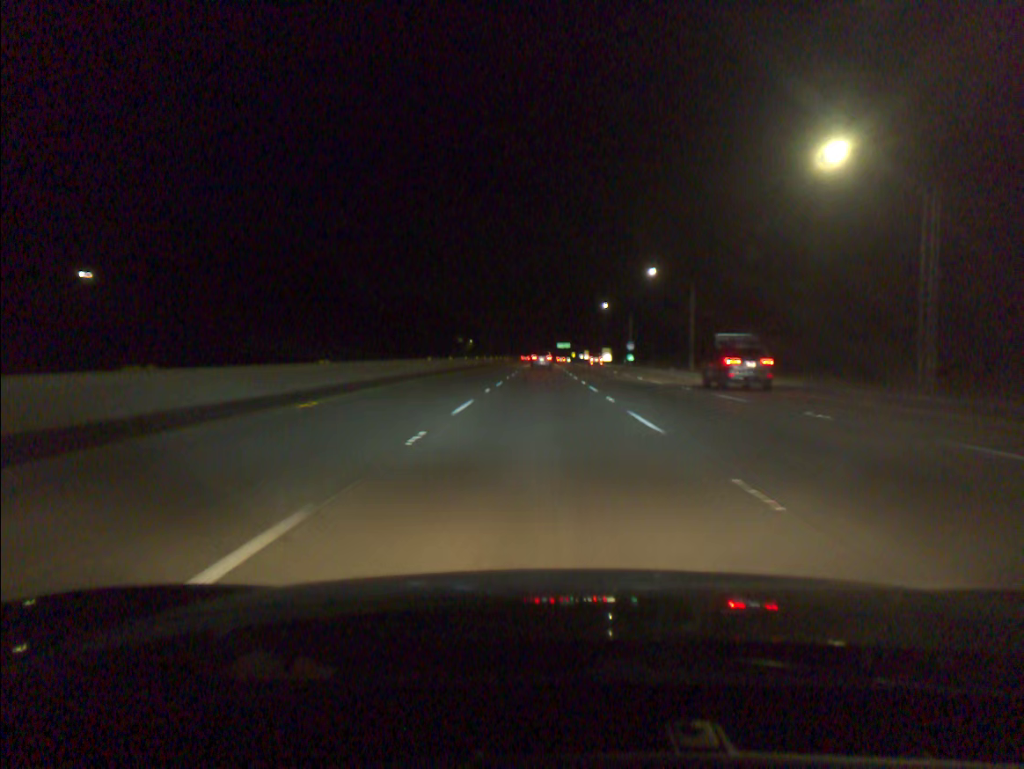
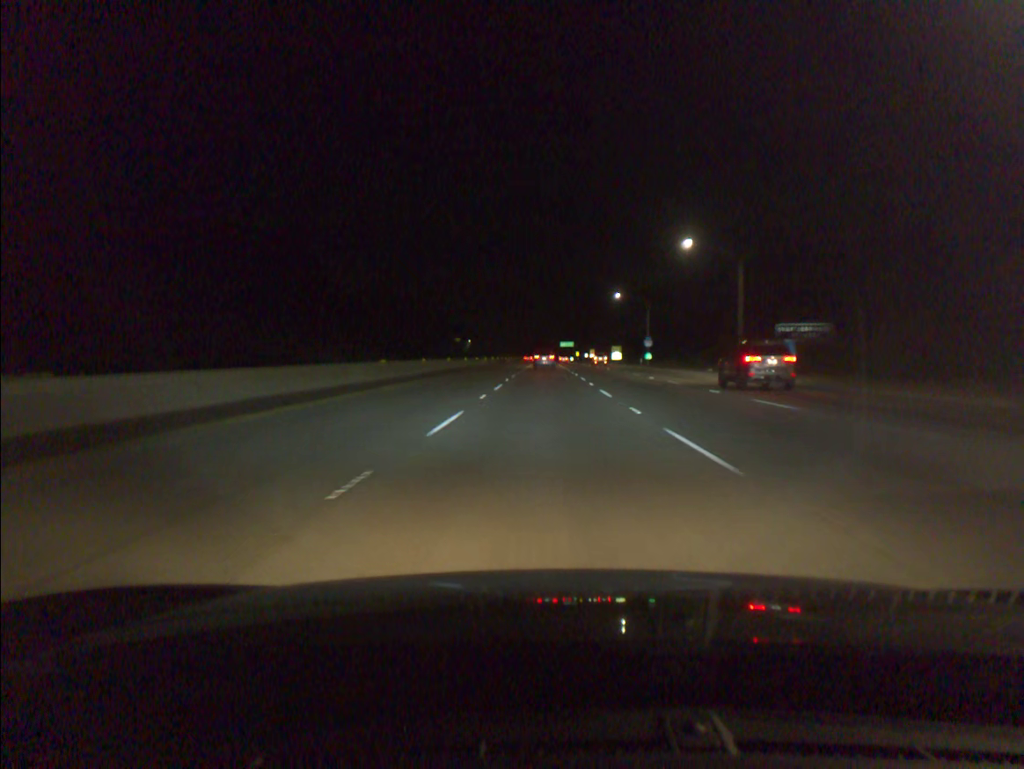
(0.0, +18.7) m; 0°
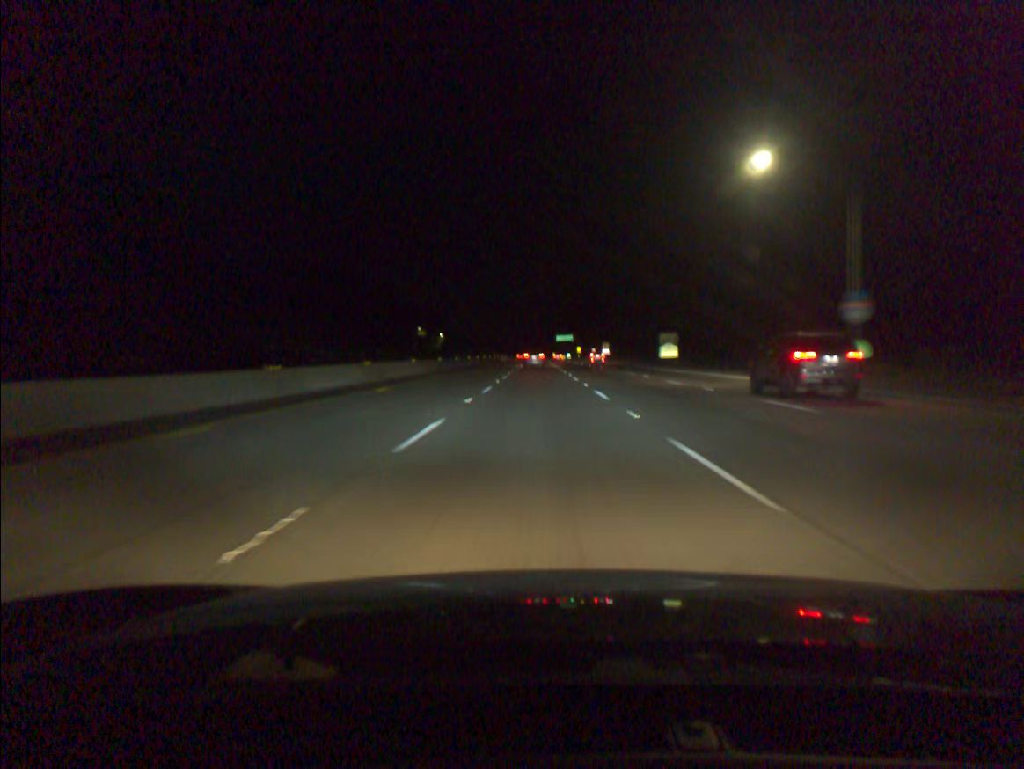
(+0.4, +74.6) m; +1°
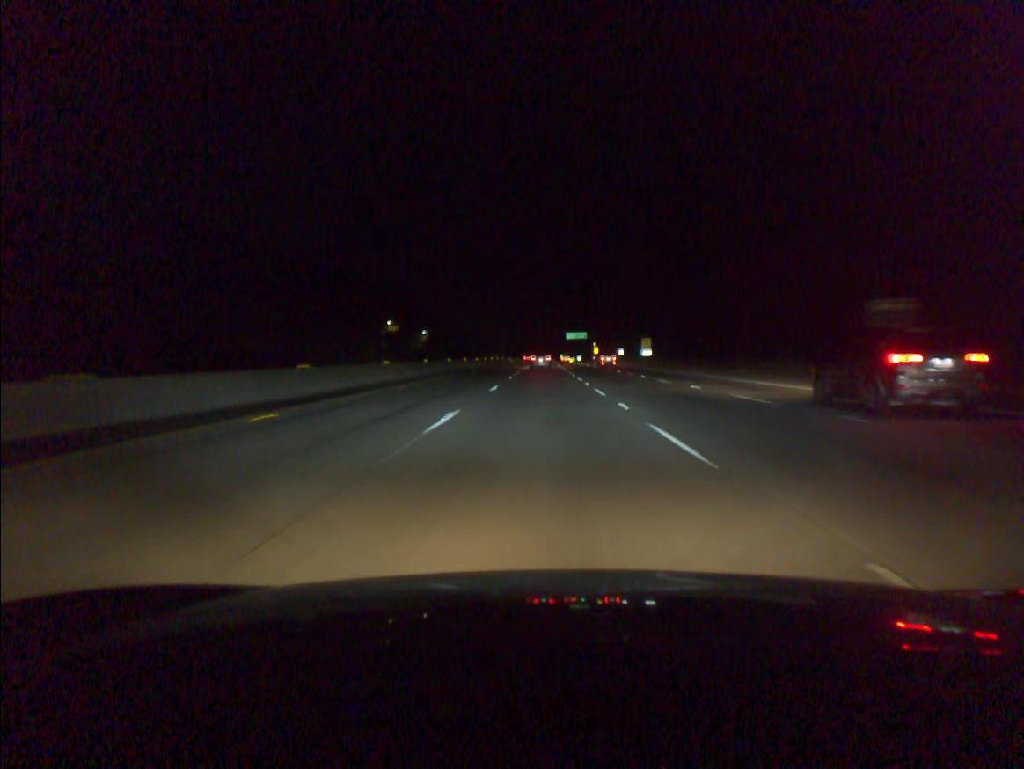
(-0.2, +55.8) m; 0°
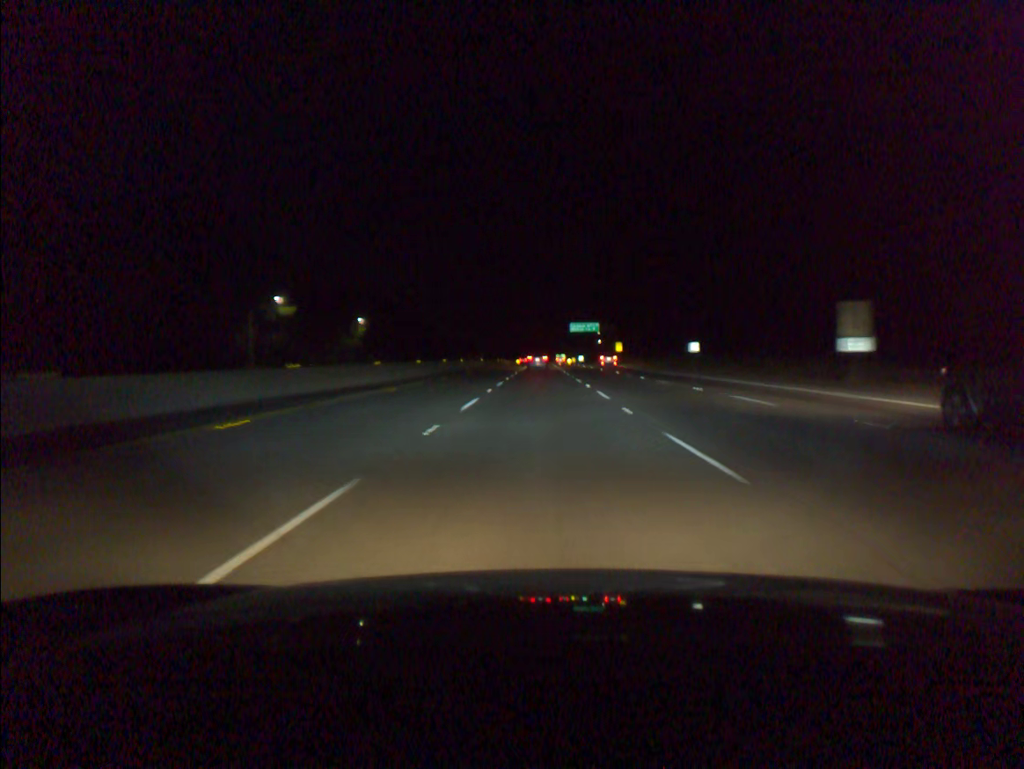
(+0.2, +74.2) m; 0°
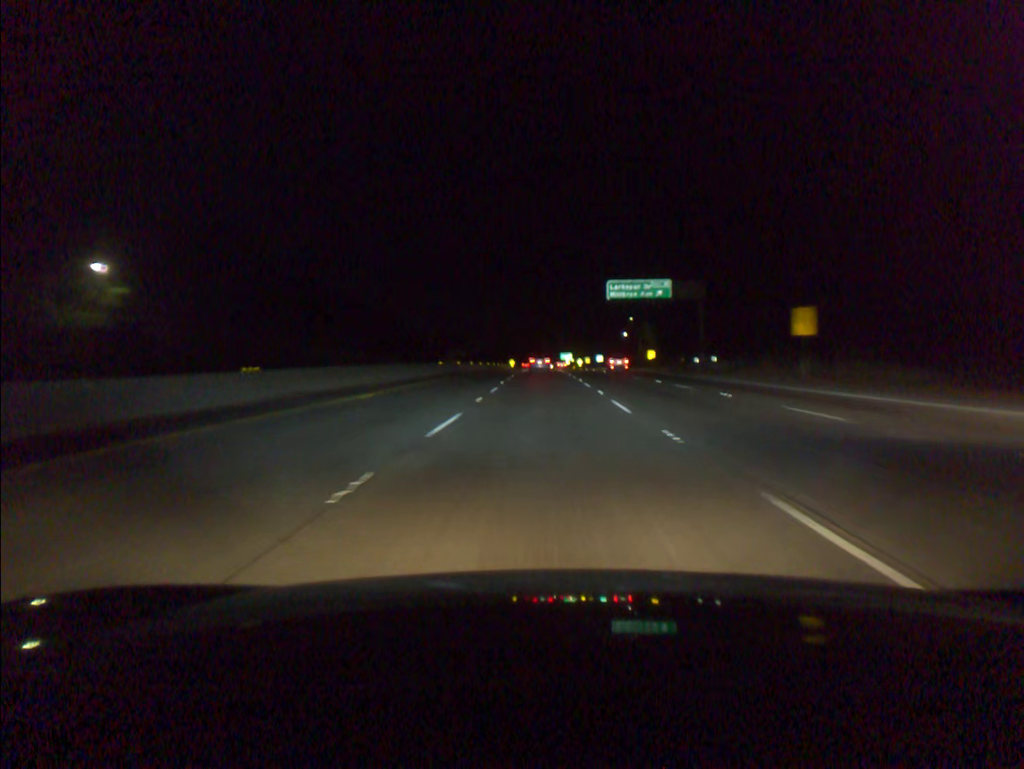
(-0.1, +92.7) m; 0°
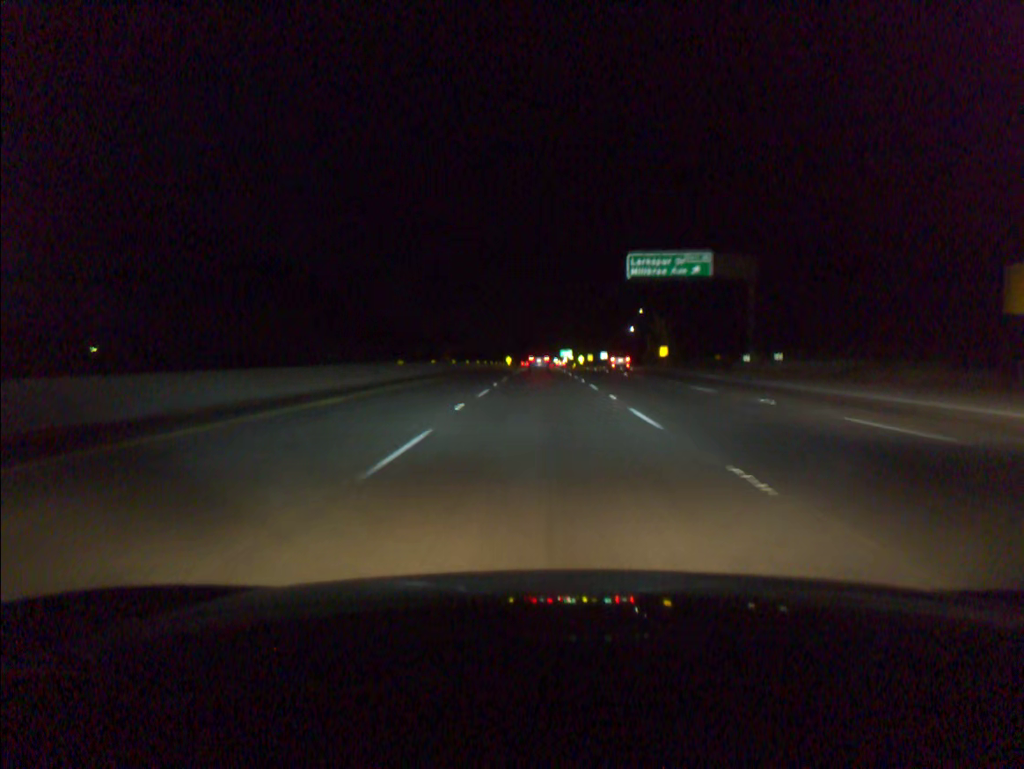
(0.0, +18.5) m; 0°
